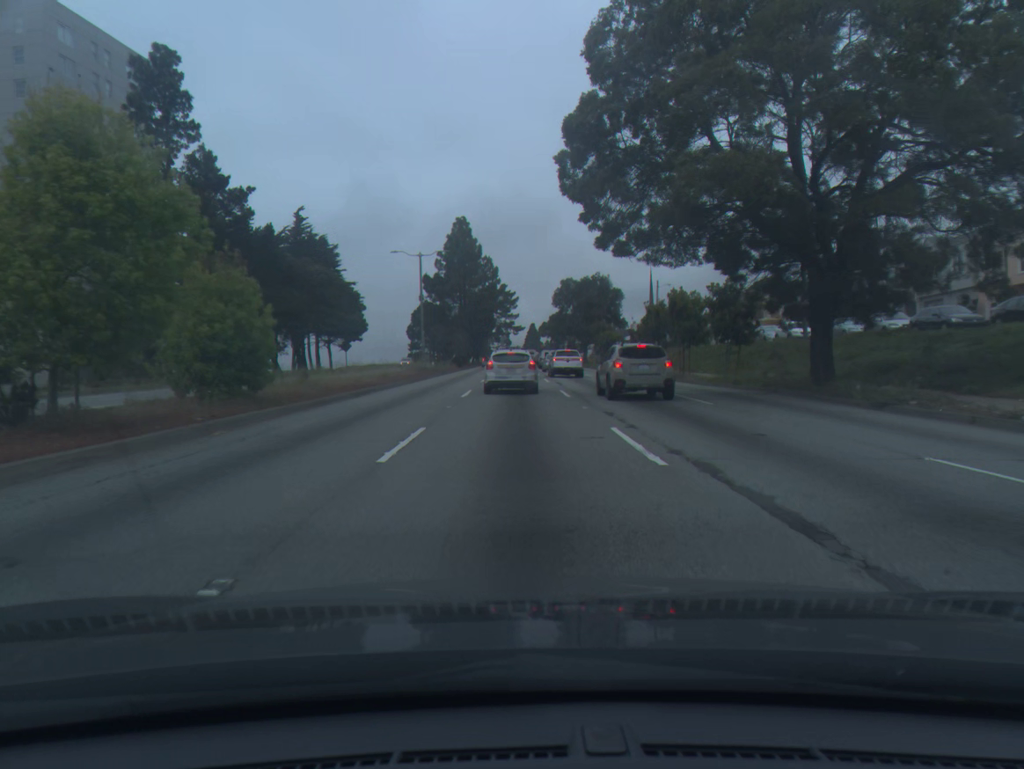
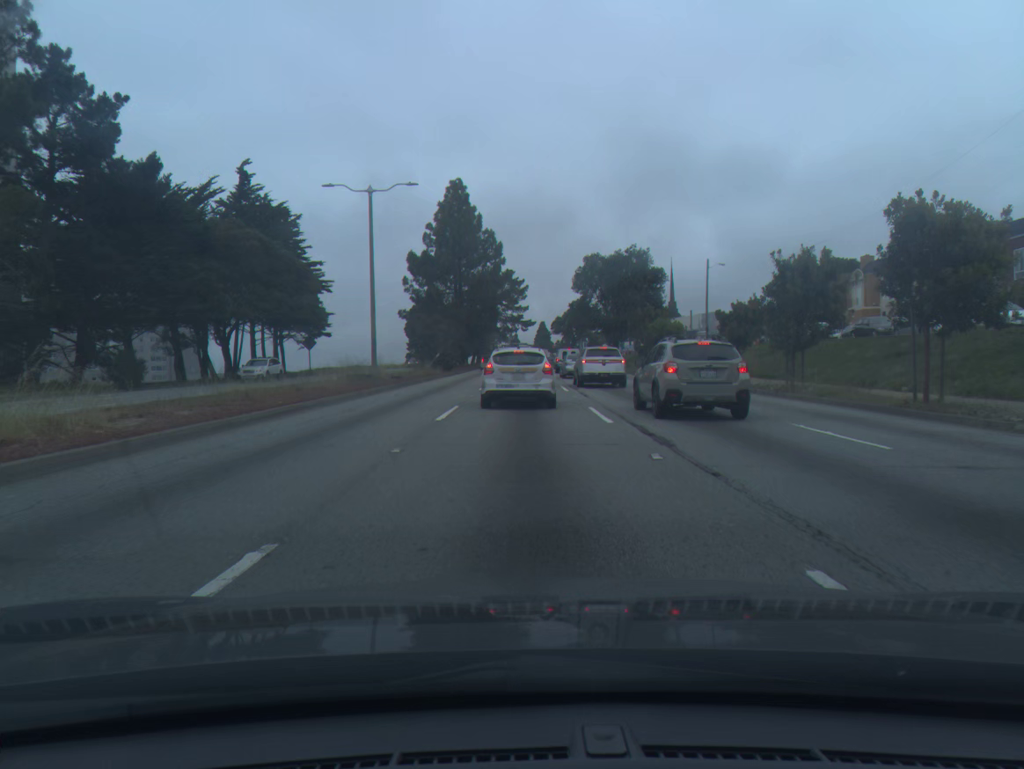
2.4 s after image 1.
(-0.2, +23.7) m; -1°
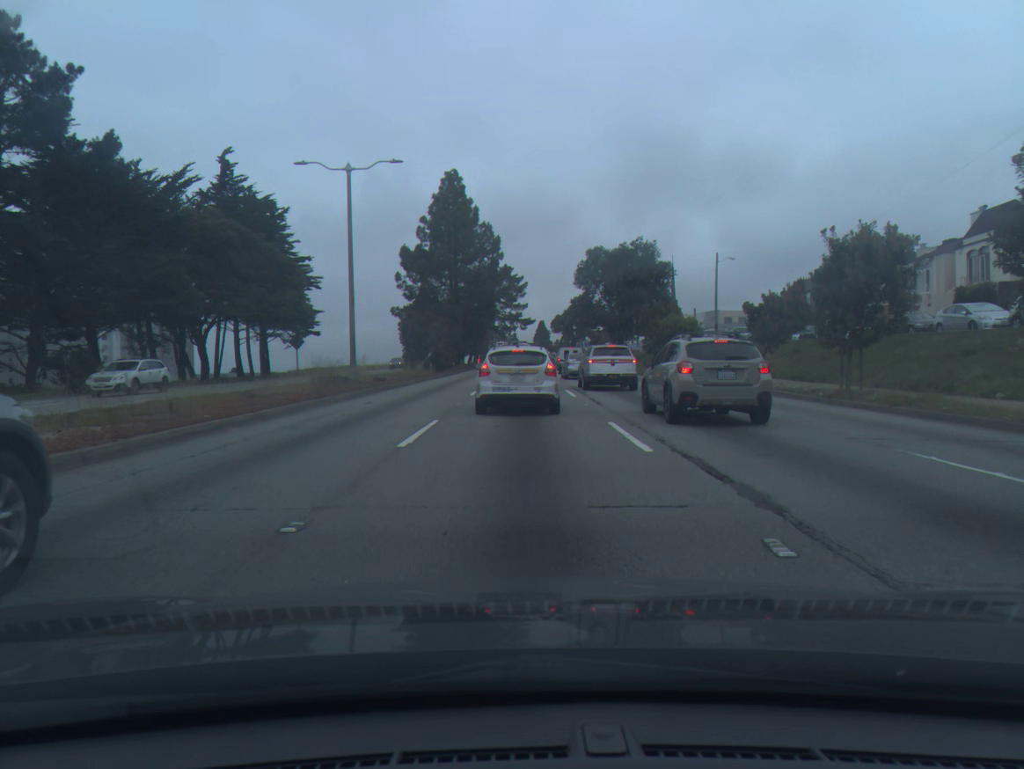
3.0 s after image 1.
(0.0, +4.6) m; 0°
